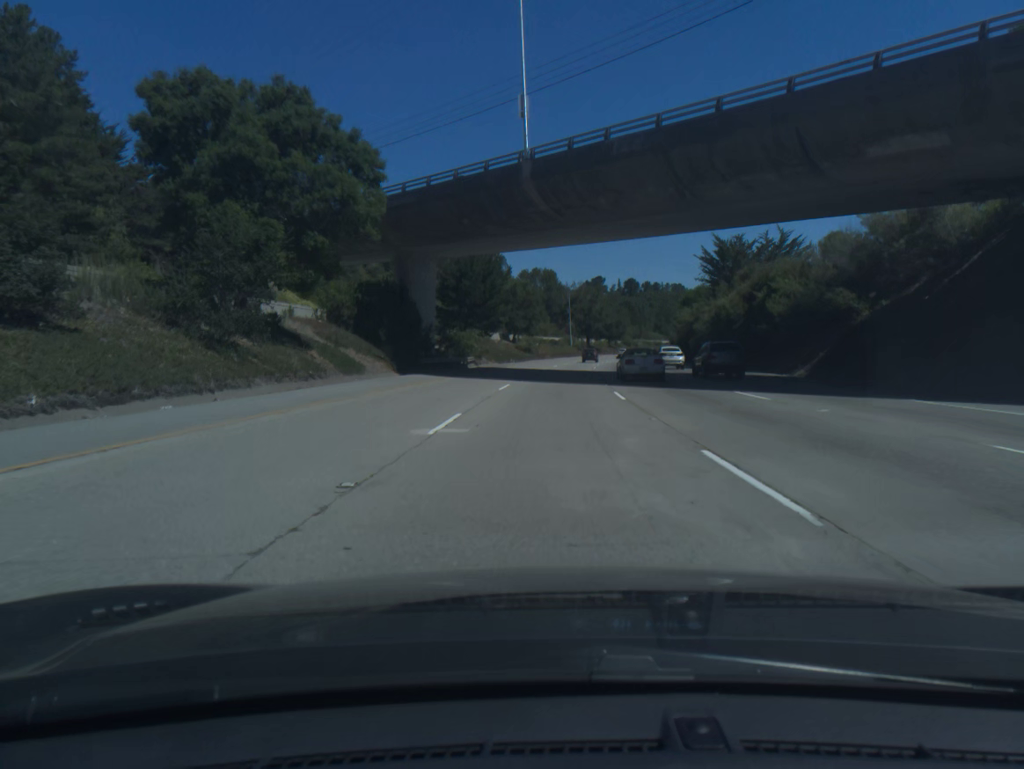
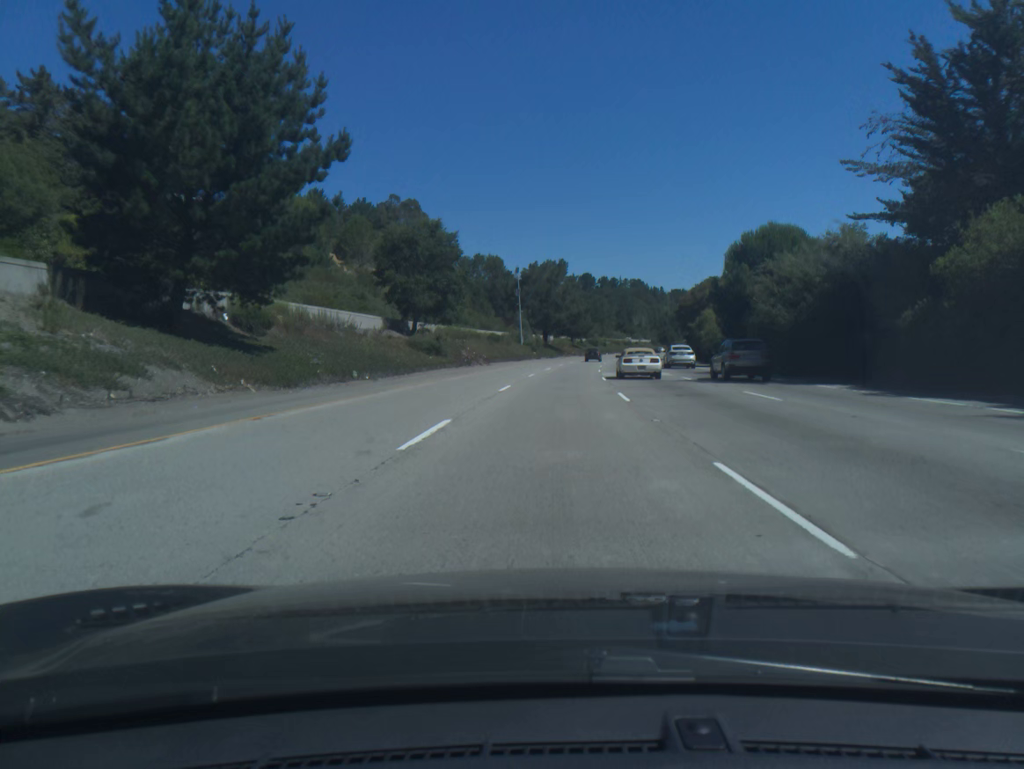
(+2.1, +59.6) m; +4°
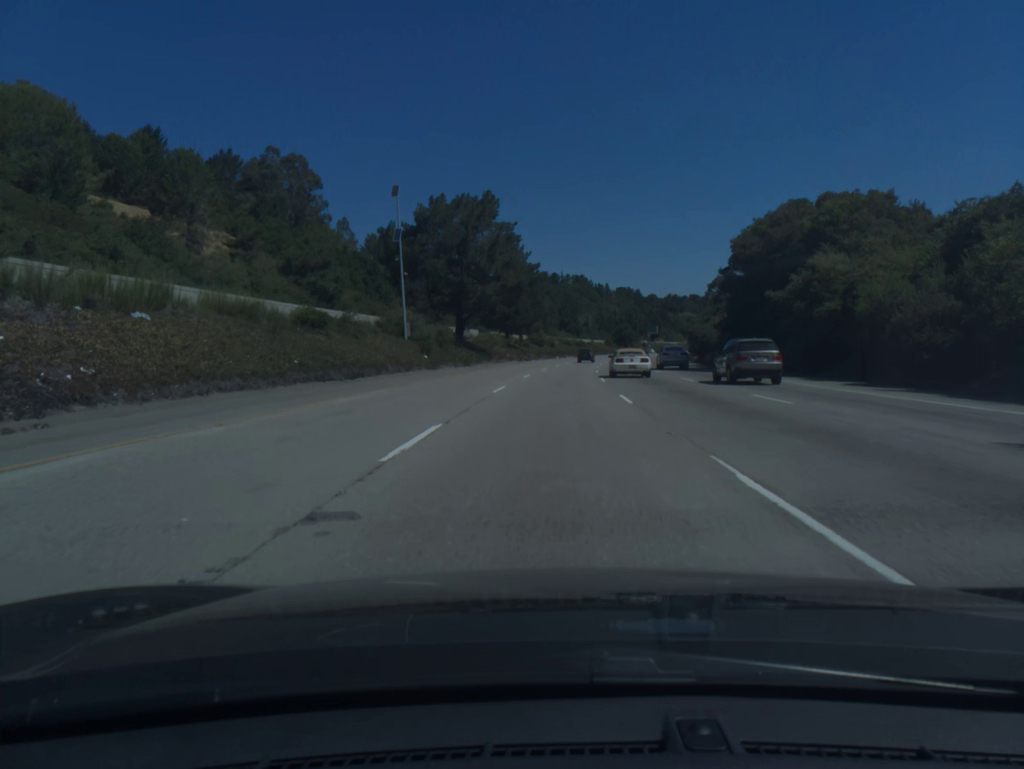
(+2.4, +59.5) m; +5°
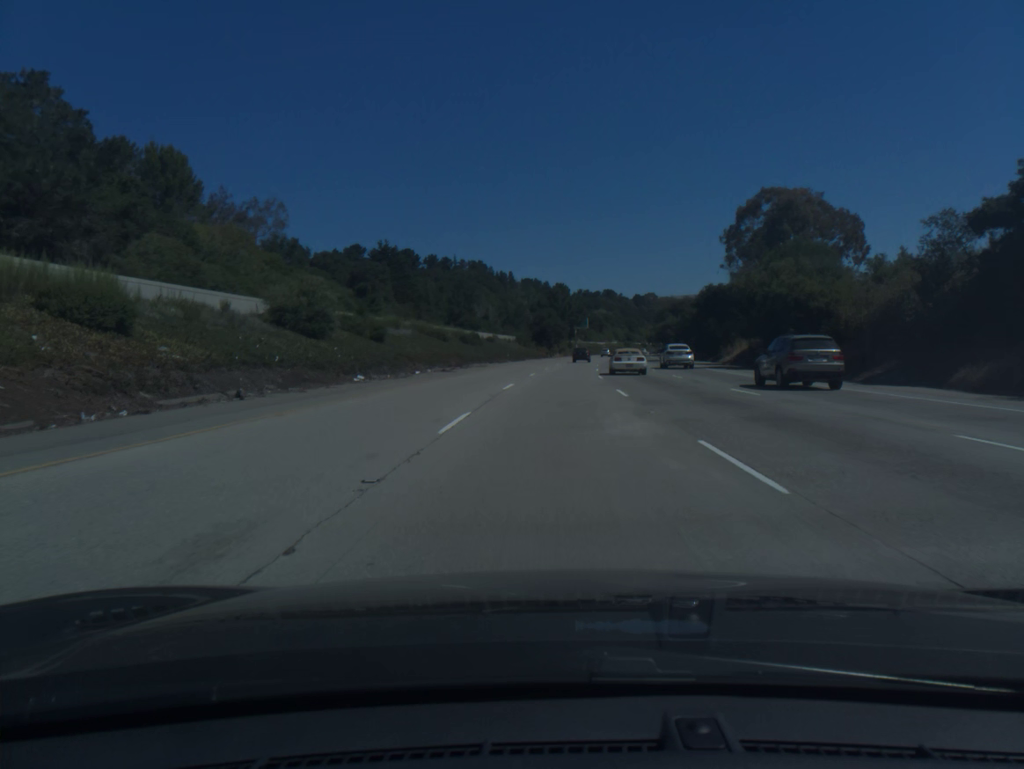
(+6.0, +99.1) m; +7°
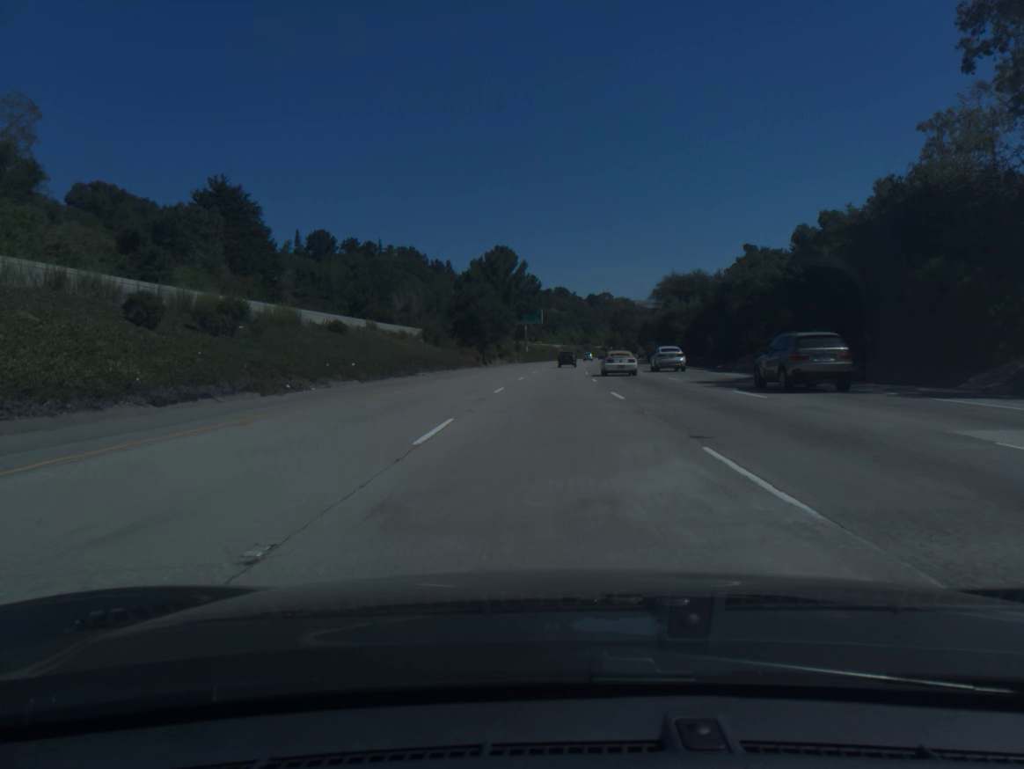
(+2.1, +59.6) m; +4°
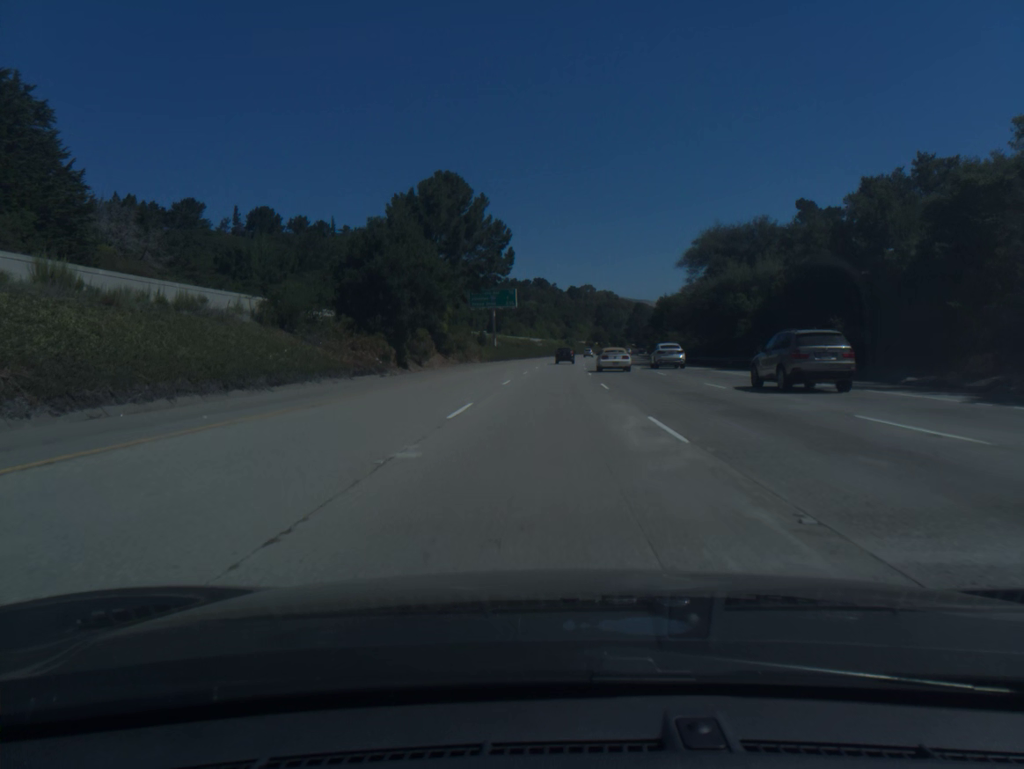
(+0.5, +39.7) m; +2°
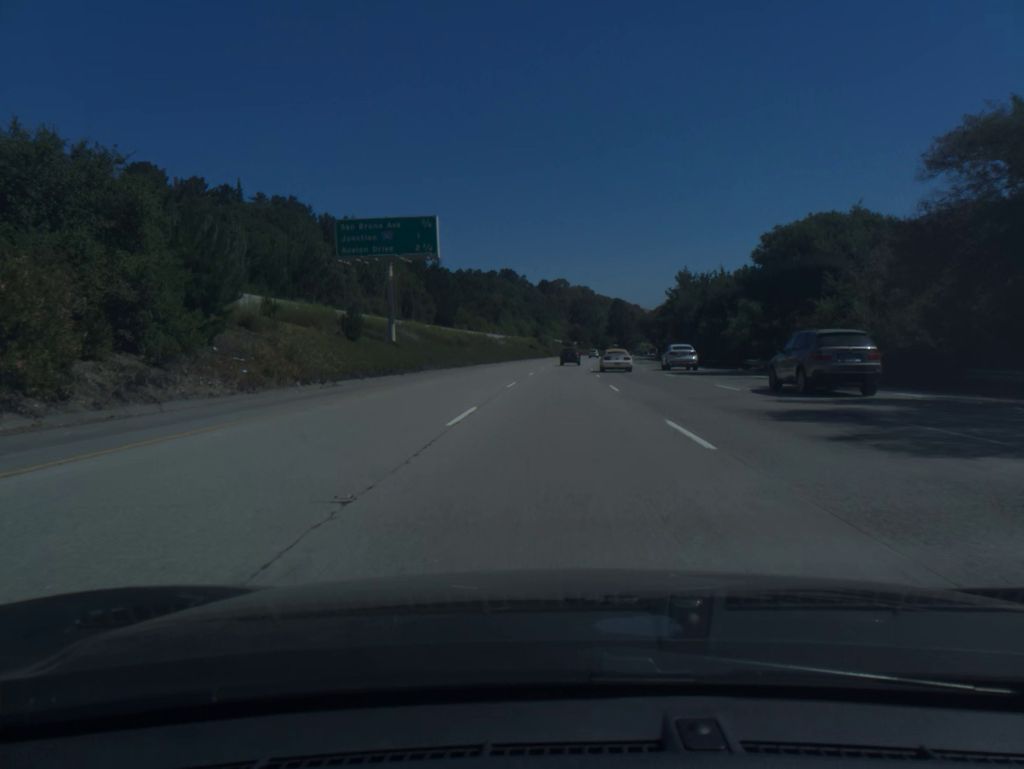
(+1.0, +59.6) m; +2°
